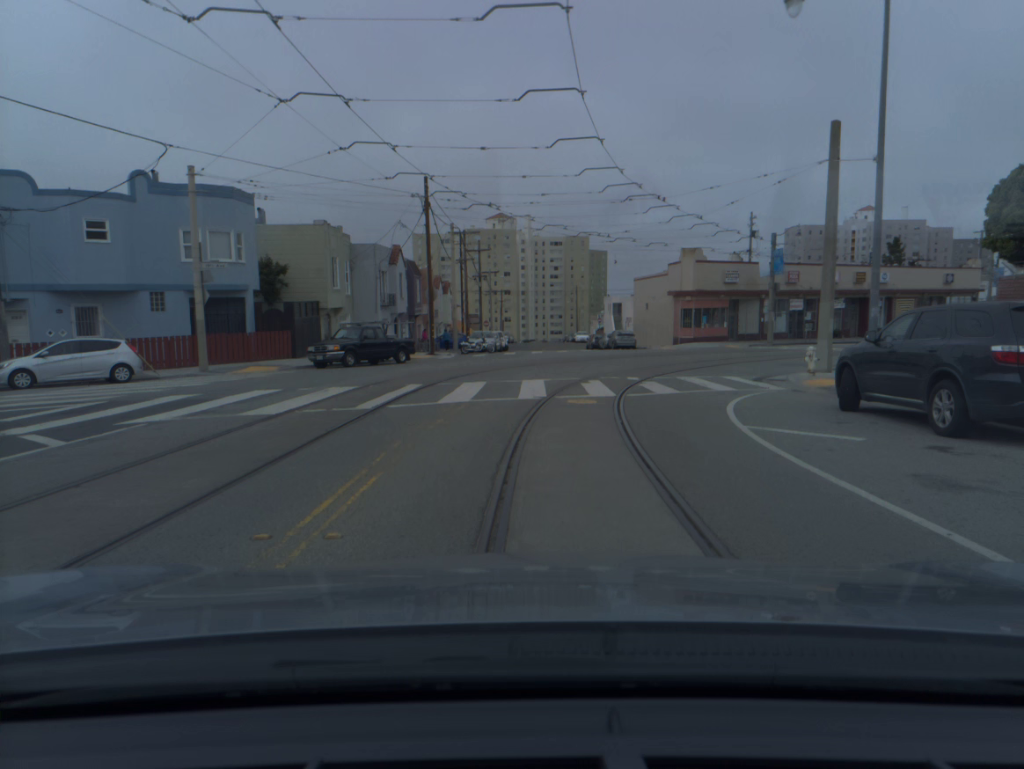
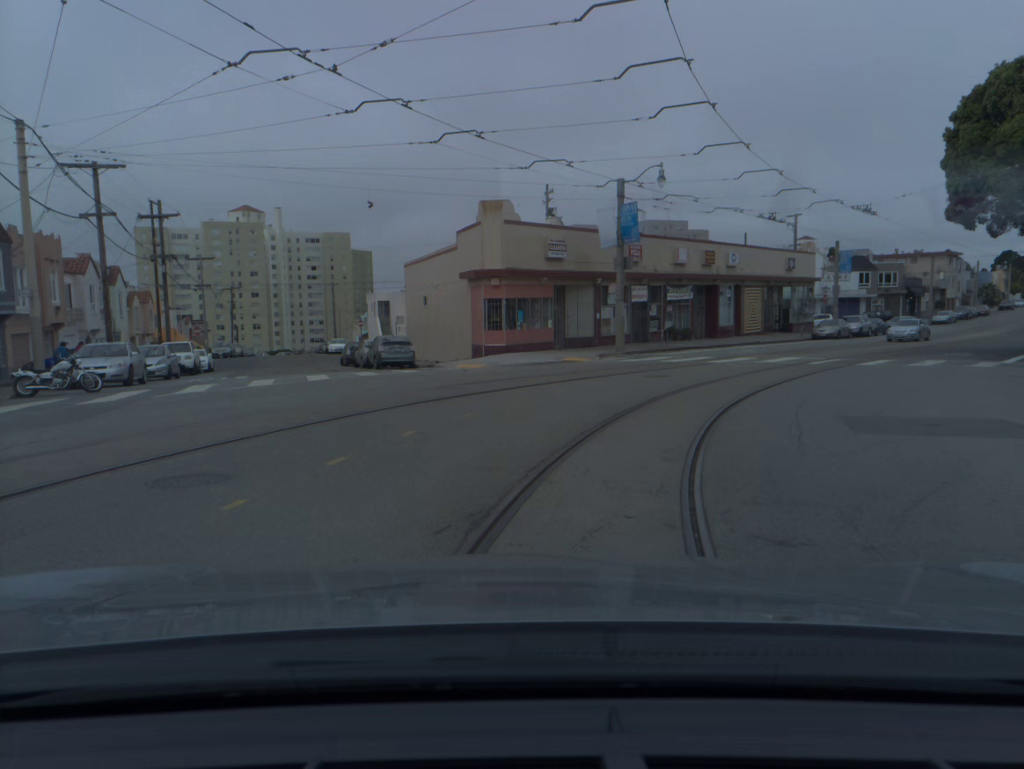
(+3.1, +23.7) m; +18°
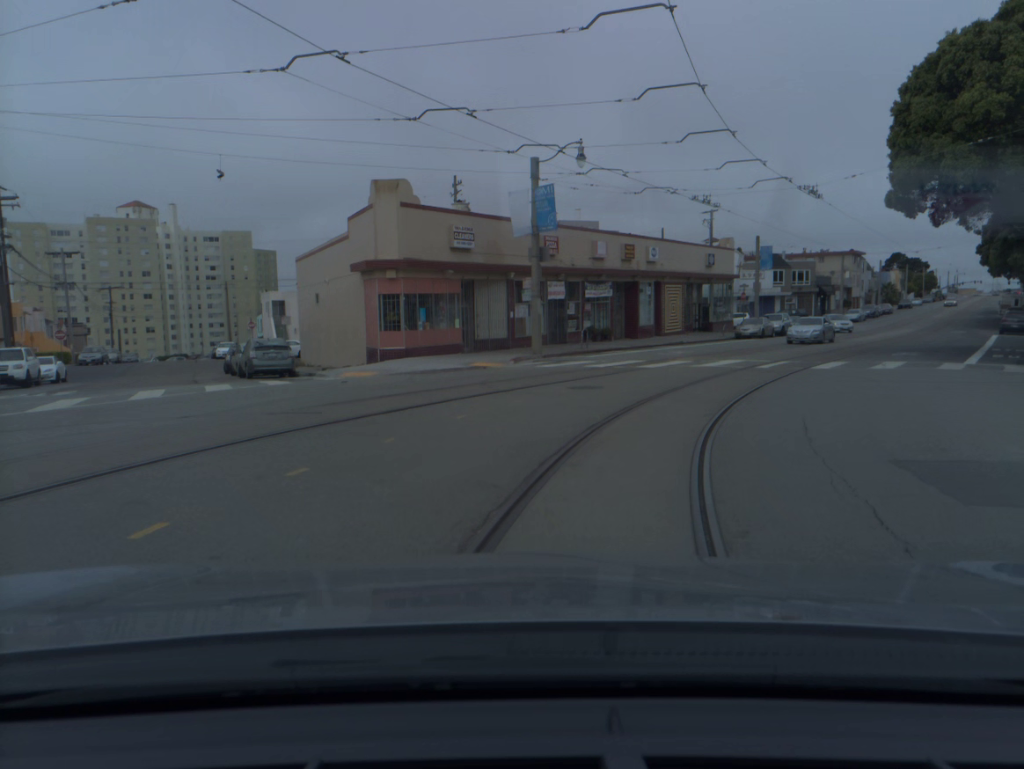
(+0.3, +4.9) m; +6°
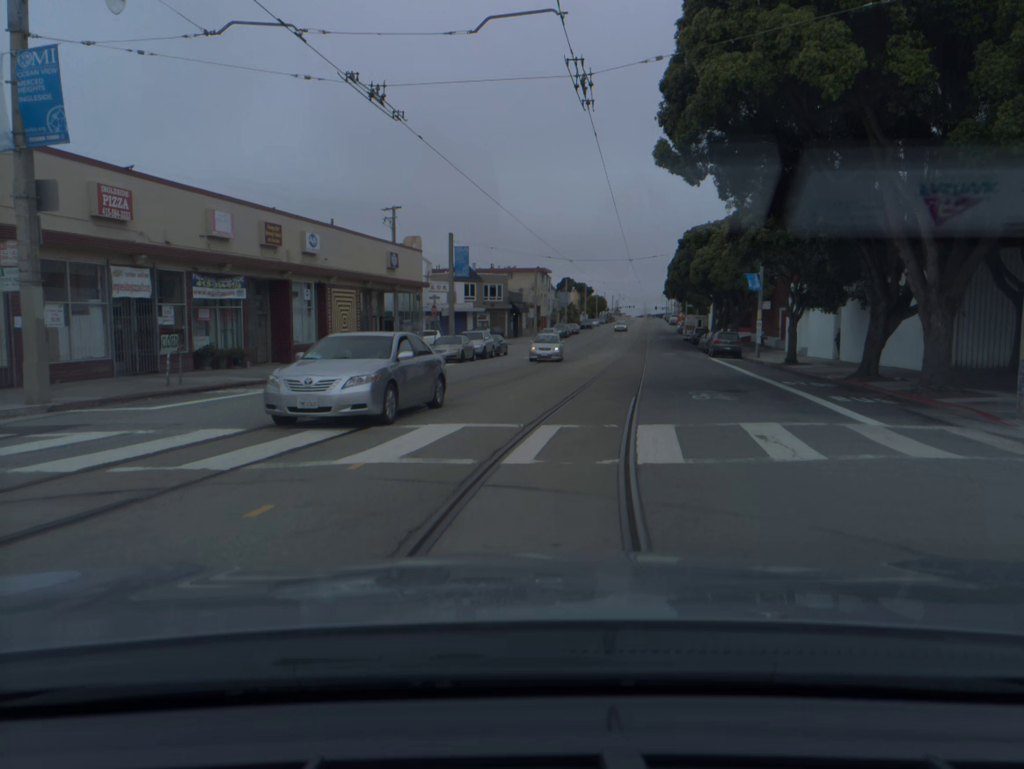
(+2.9, +14.8) m; +22°
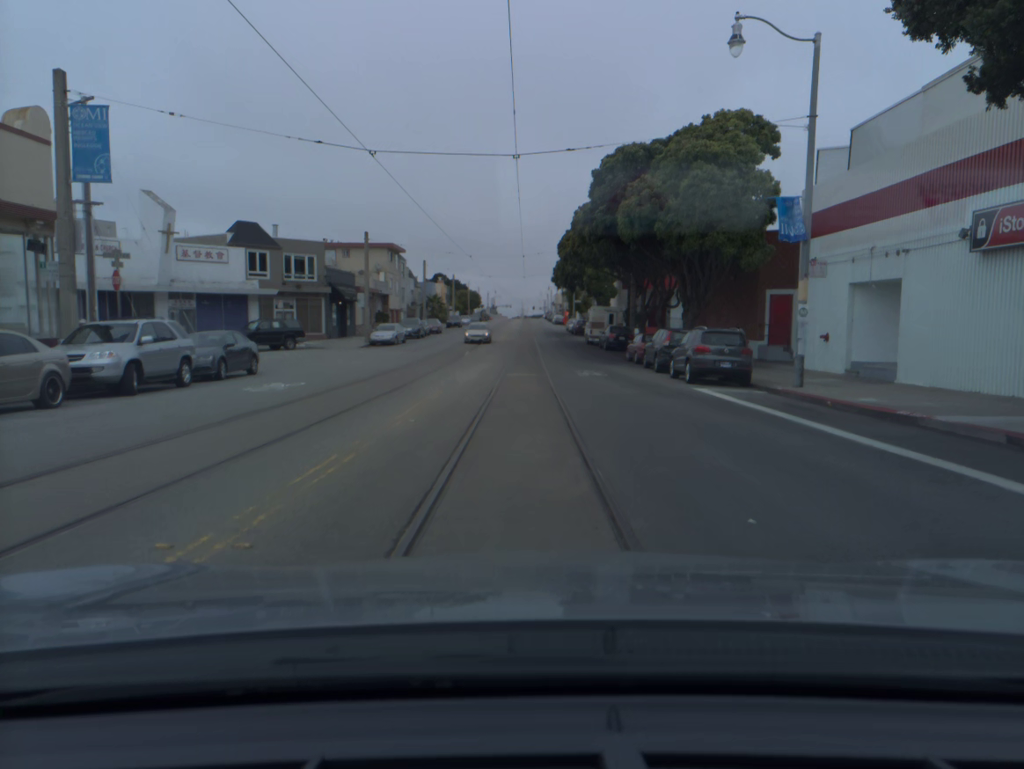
(+2.7, +27.8) m; +8°
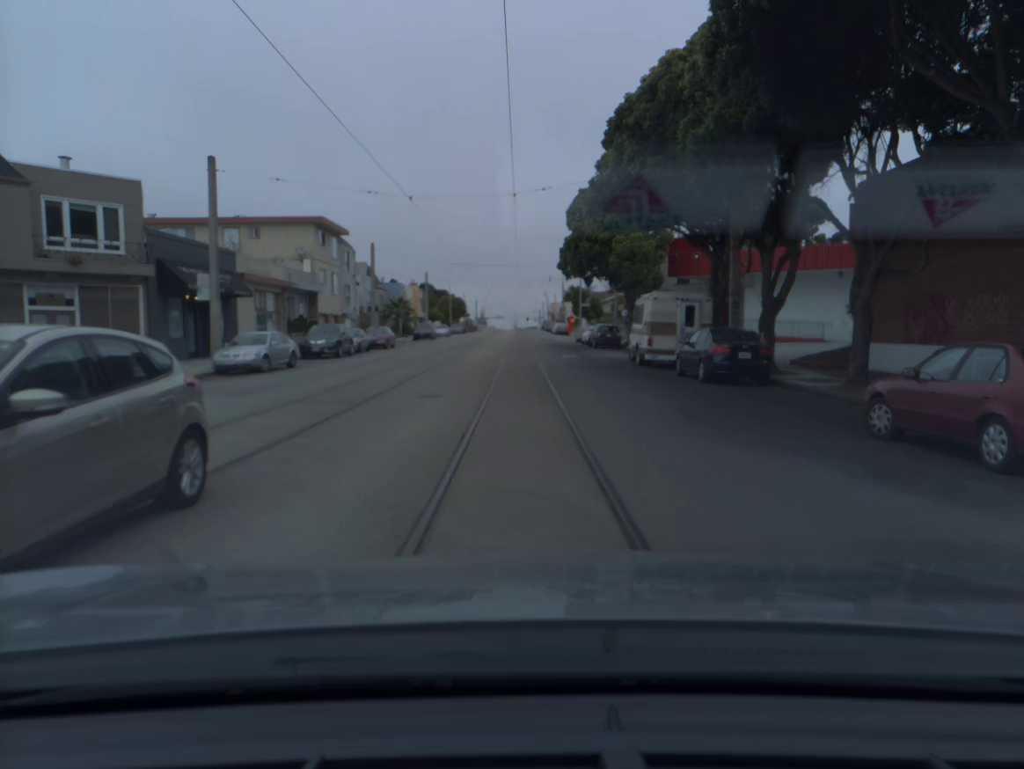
(+0.1, +26.0) m; +1°
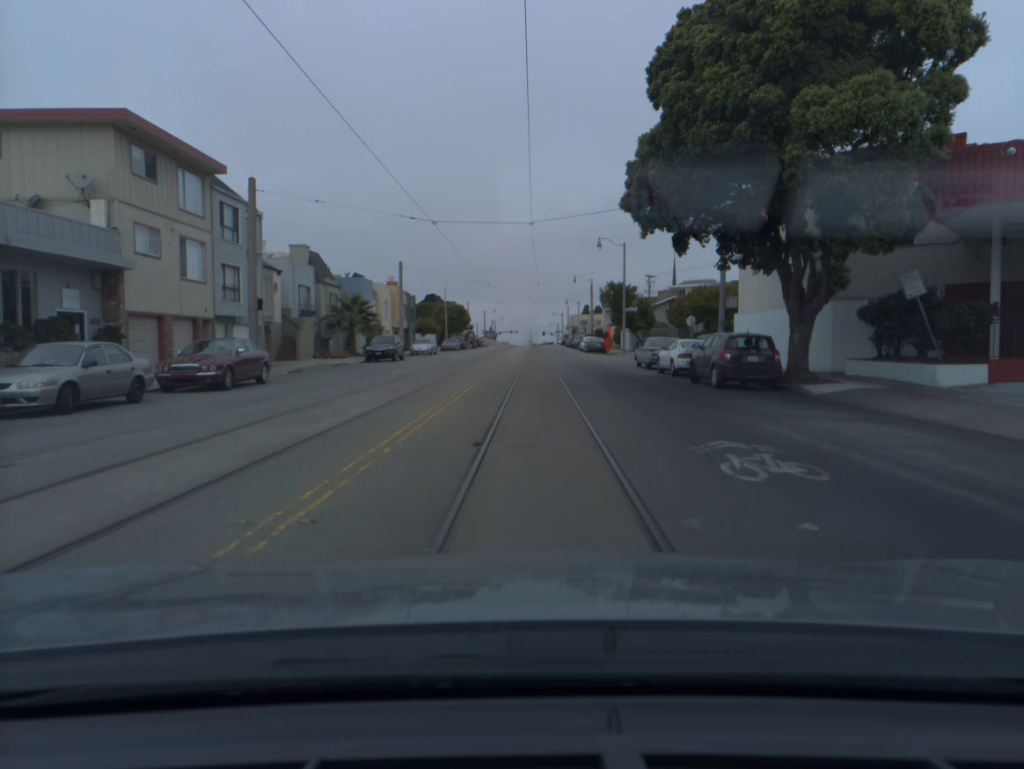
(-0.2, +28.6) m; -1°
